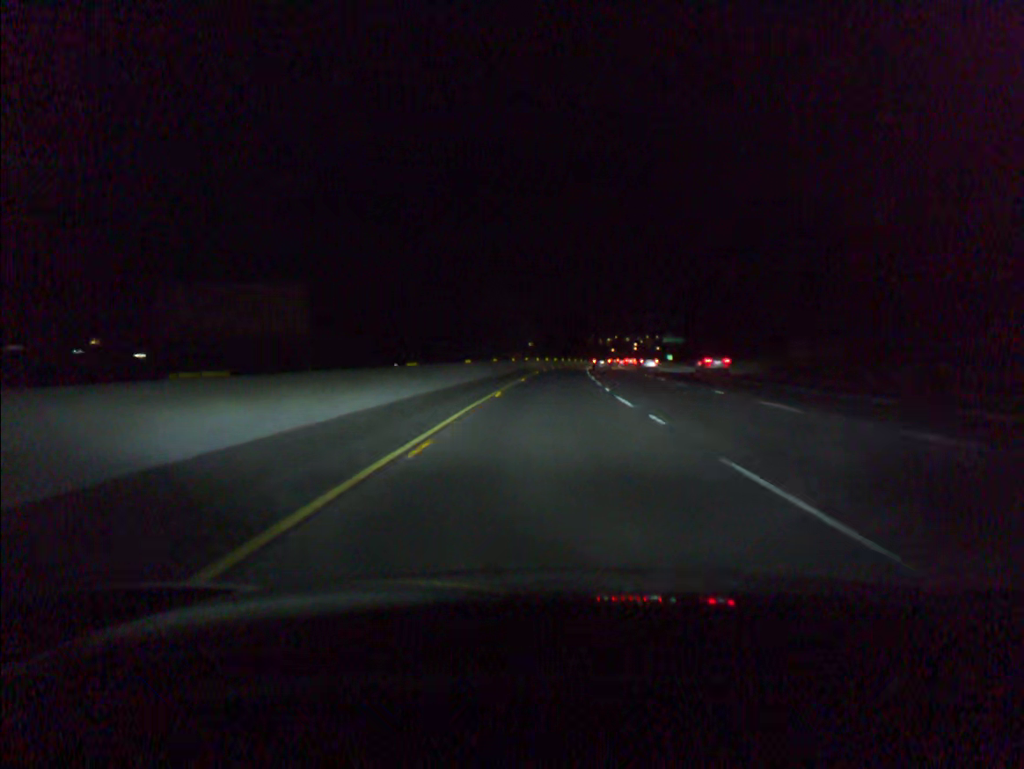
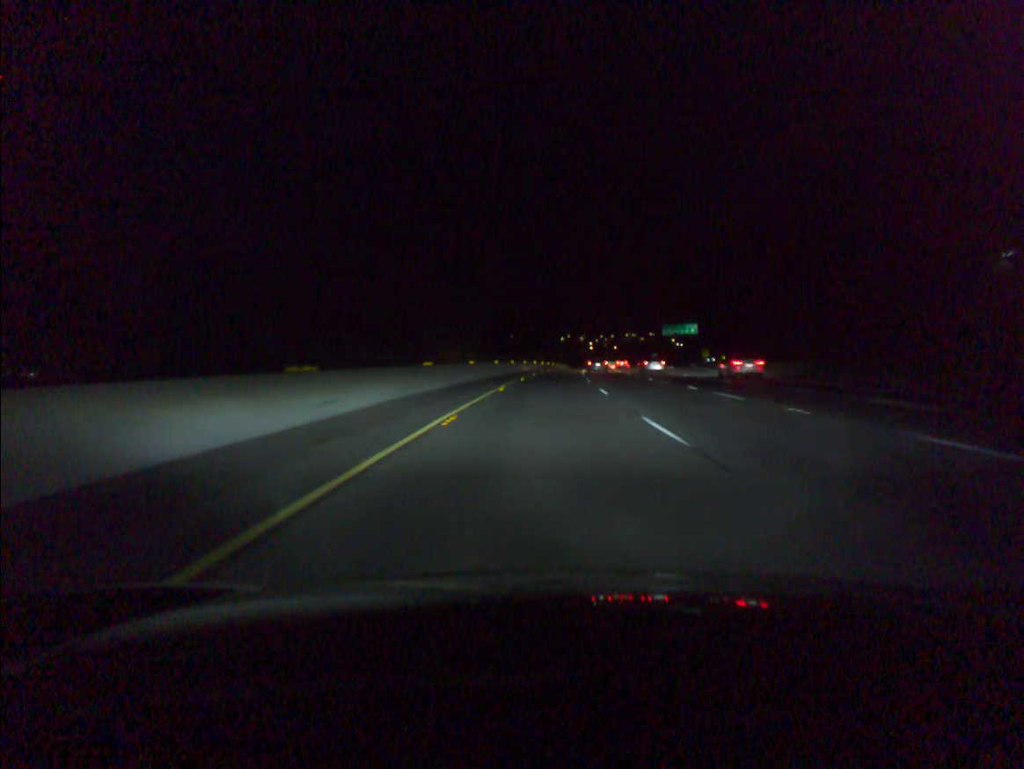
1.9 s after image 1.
(+2.1, +68.2) m; +4°
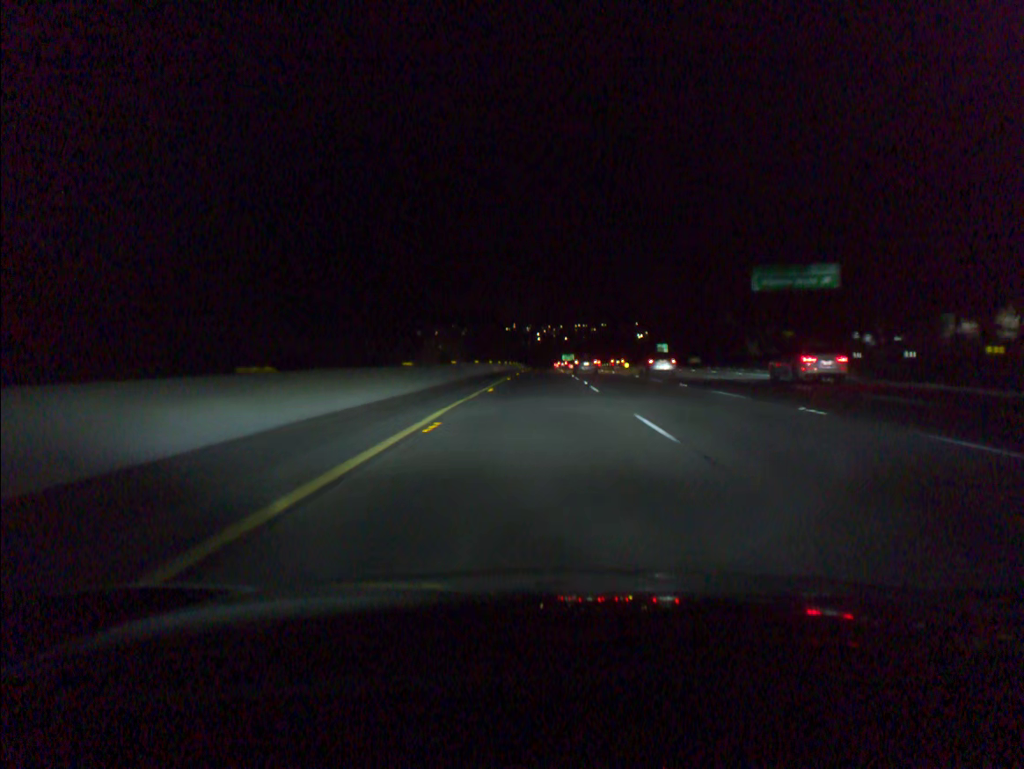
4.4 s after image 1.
(+3.1, +88.8) m; +4°
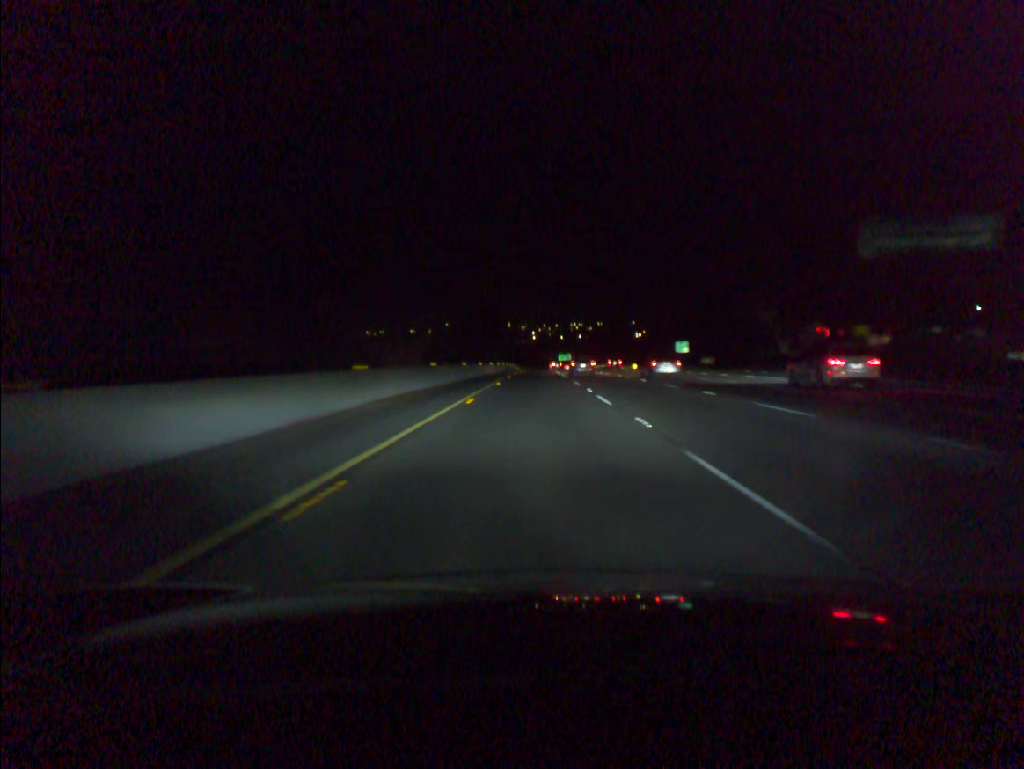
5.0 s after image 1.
(+0.1, +20.8) m; 0°
